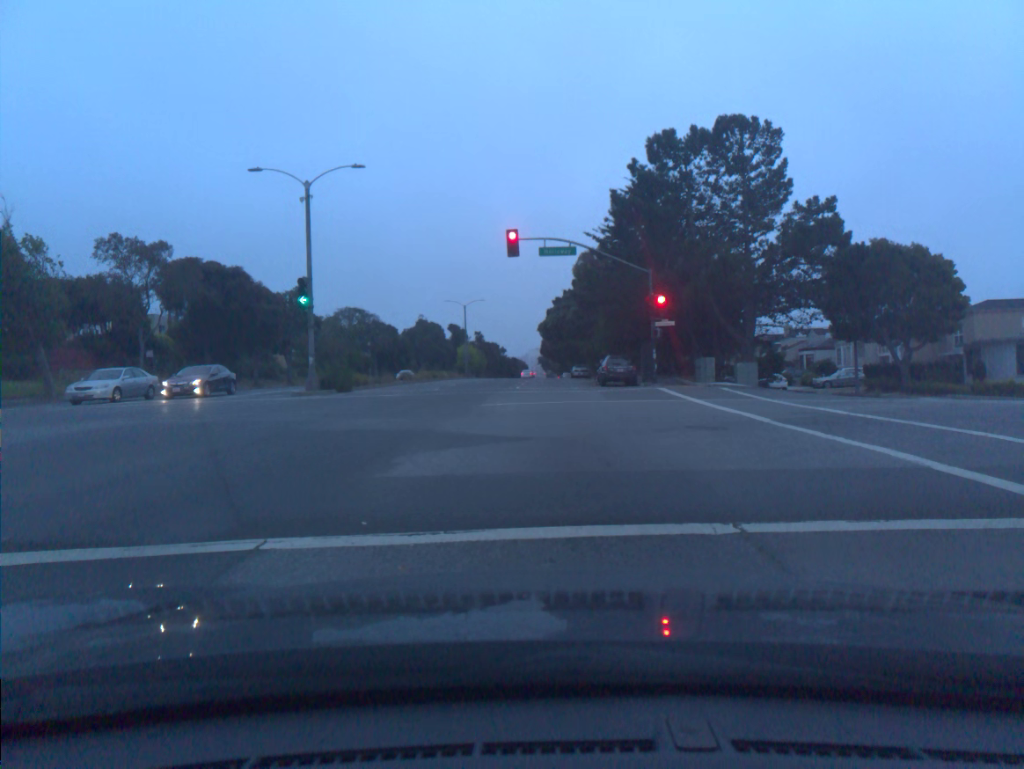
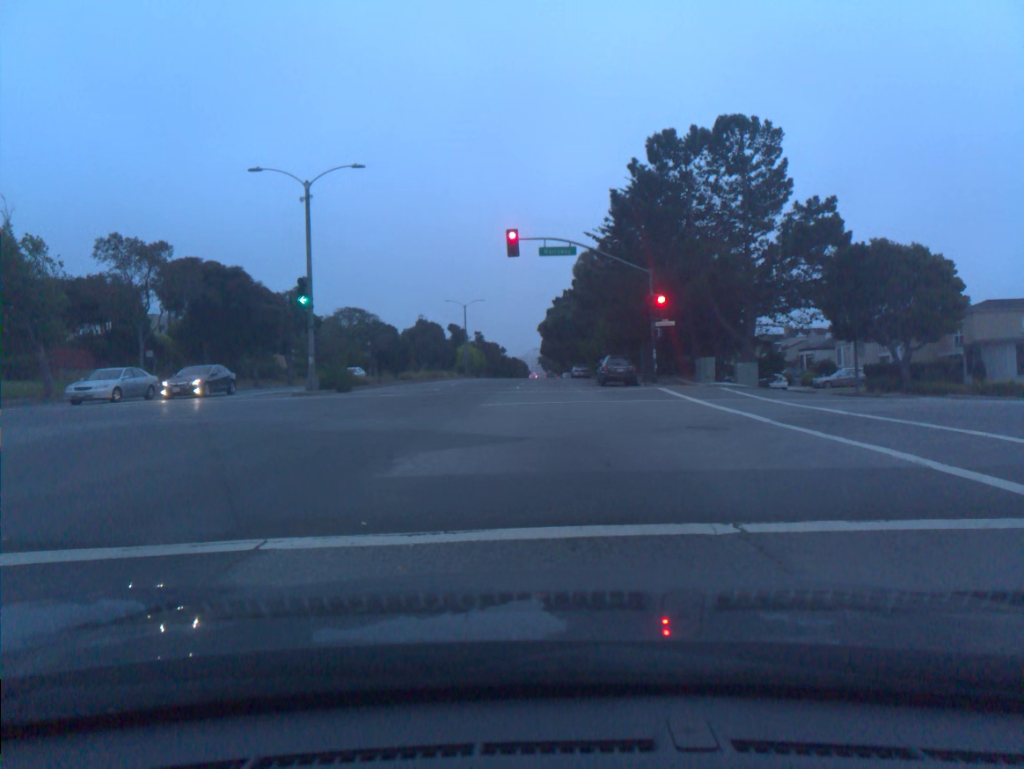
(0.0, 0.0) m; 0°
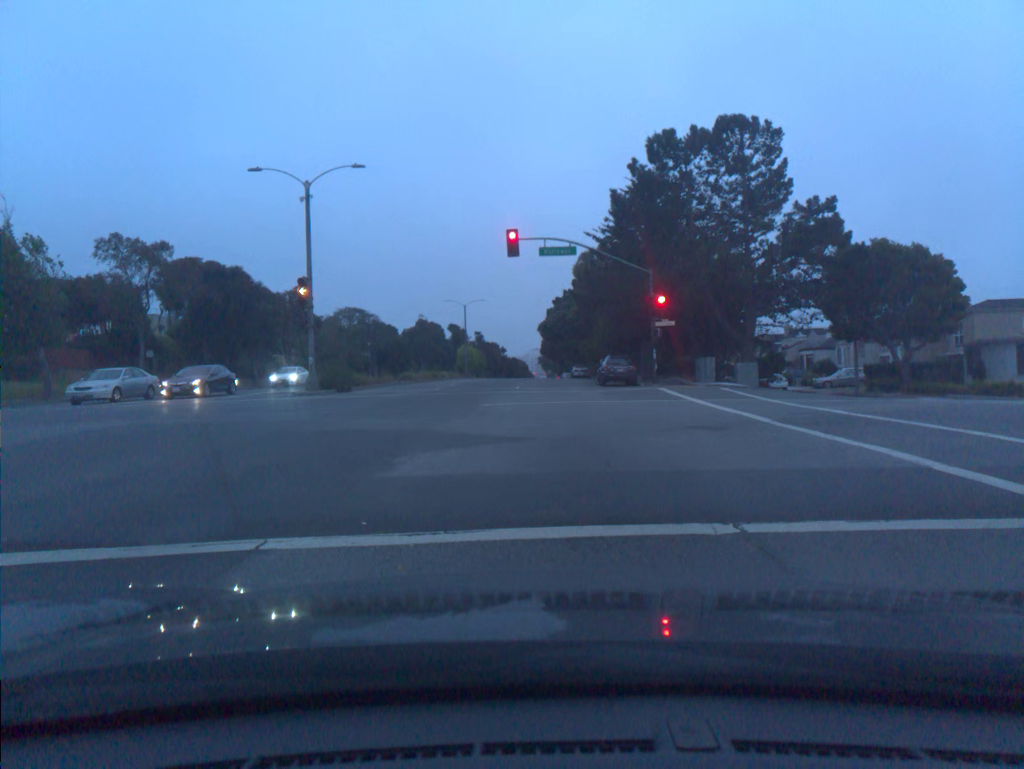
(-0.1, 0.0) m; 0°
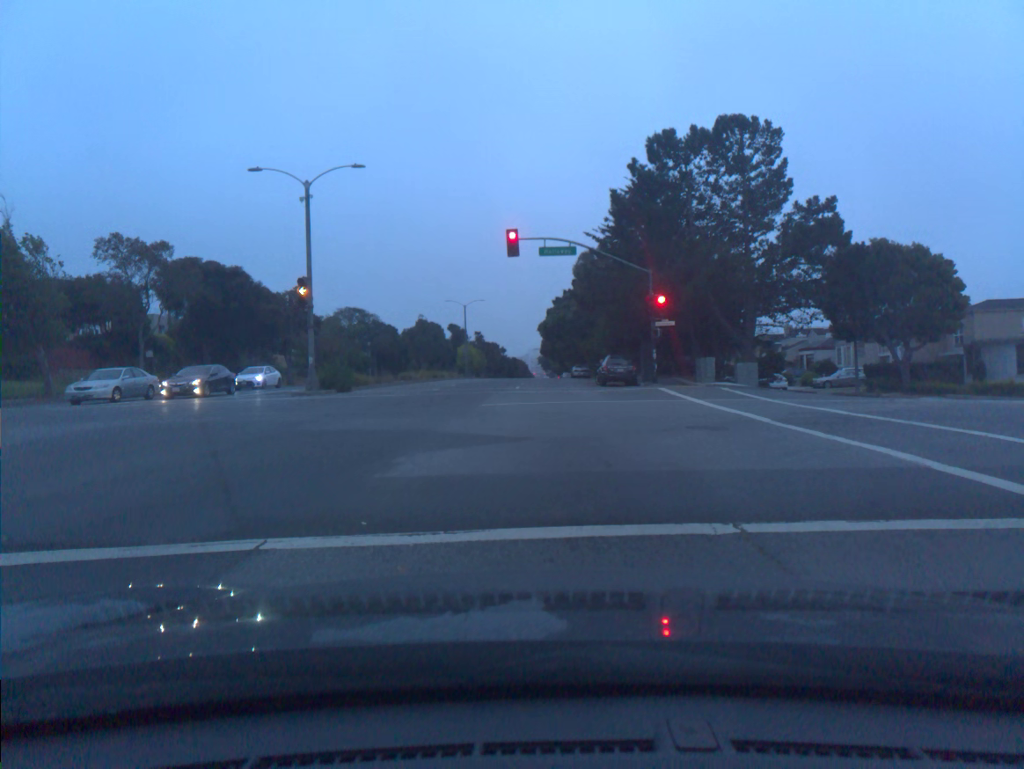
(0.0, 0.0) m; 0°
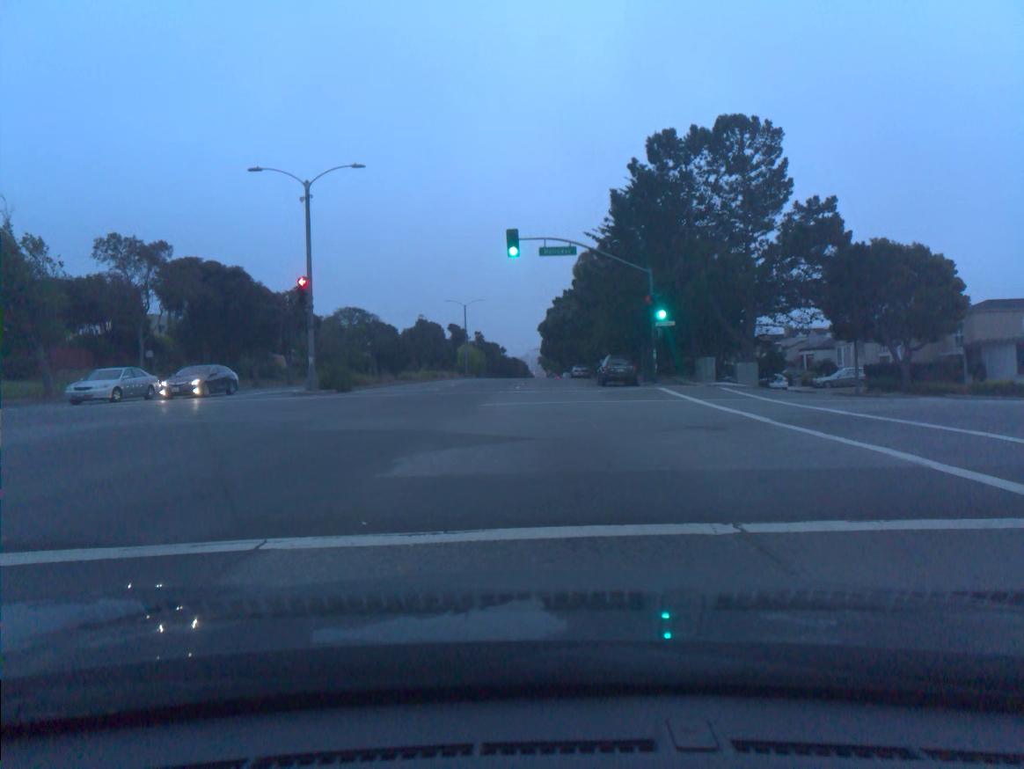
(0.0, 0.0) m; 0°
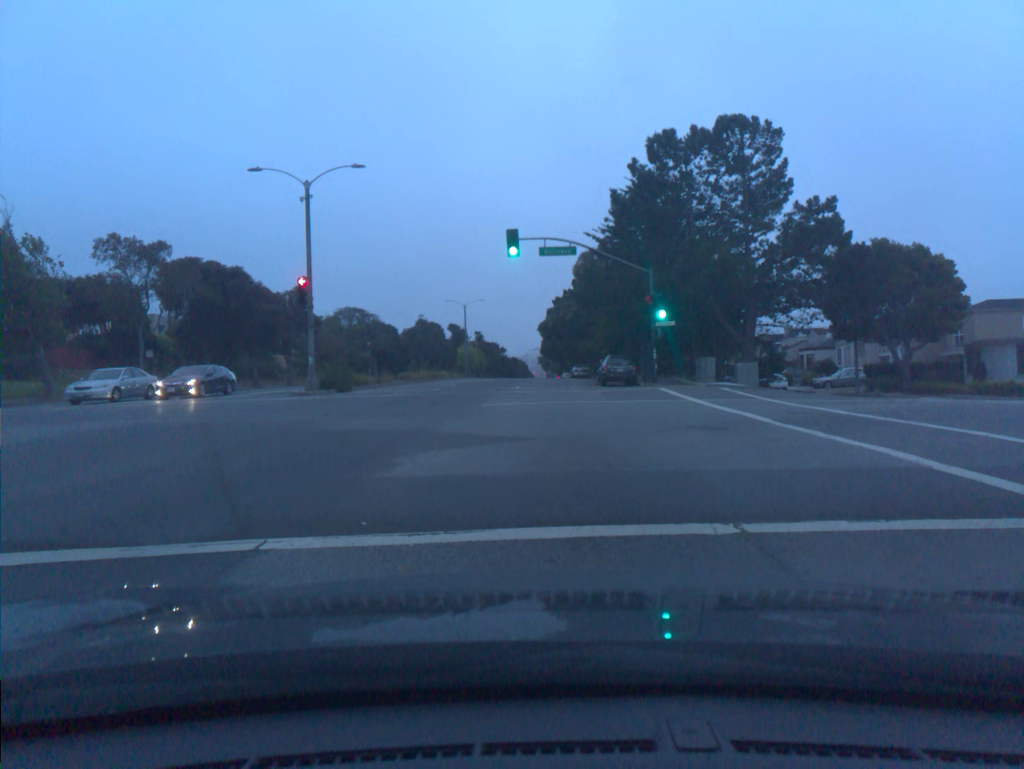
(0.0, 0.0) m; 0°
